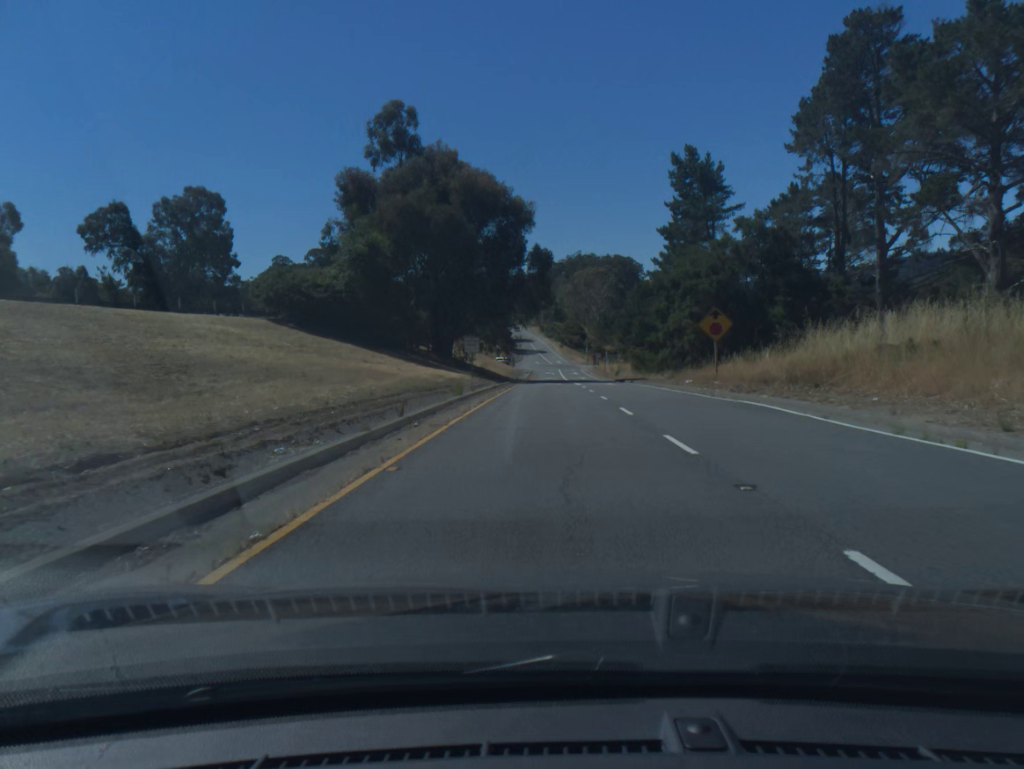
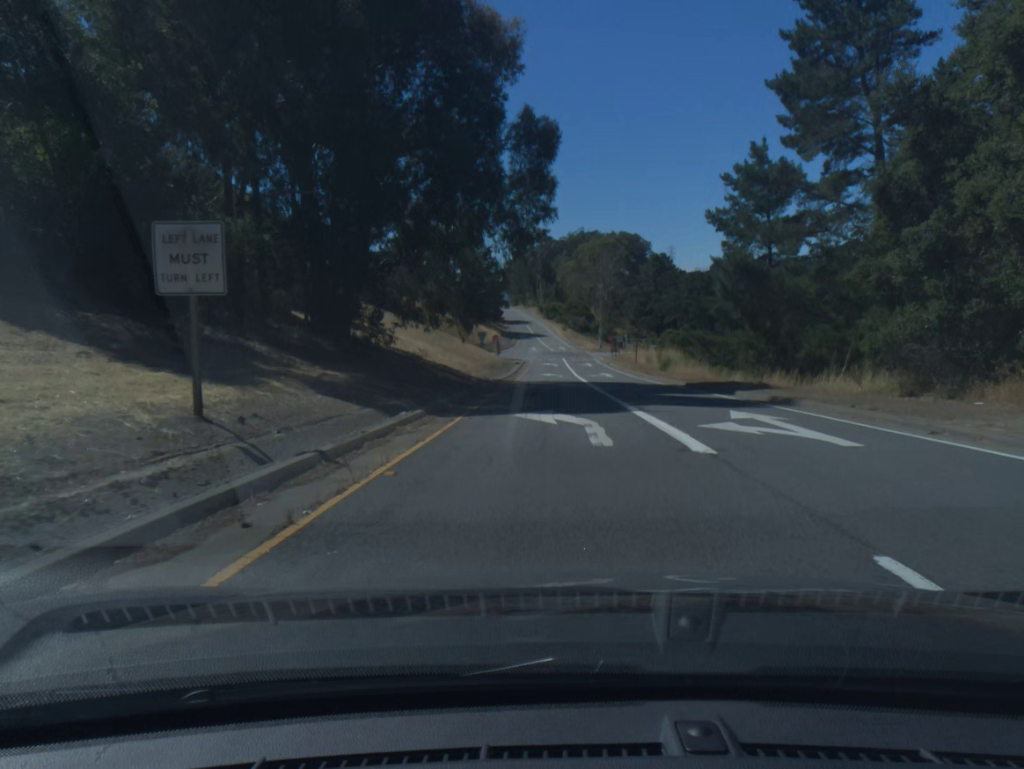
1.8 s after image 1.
(0.0, +37.1) m; 0°
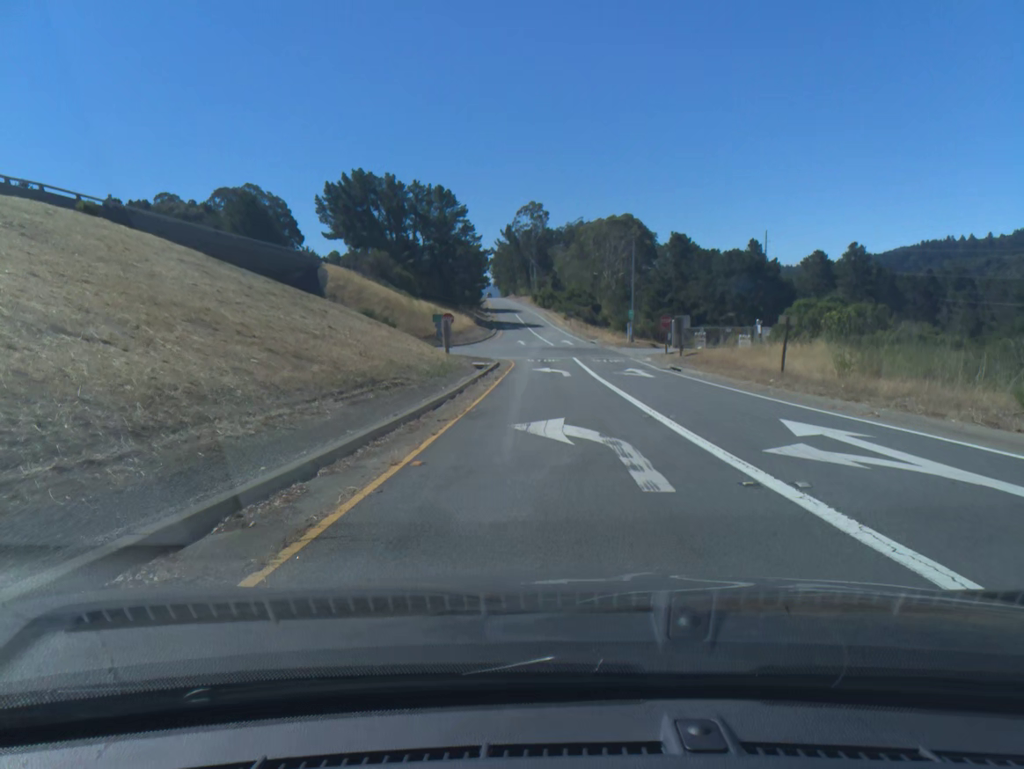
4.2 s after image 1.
(-0.1, +43.5) m; 0°
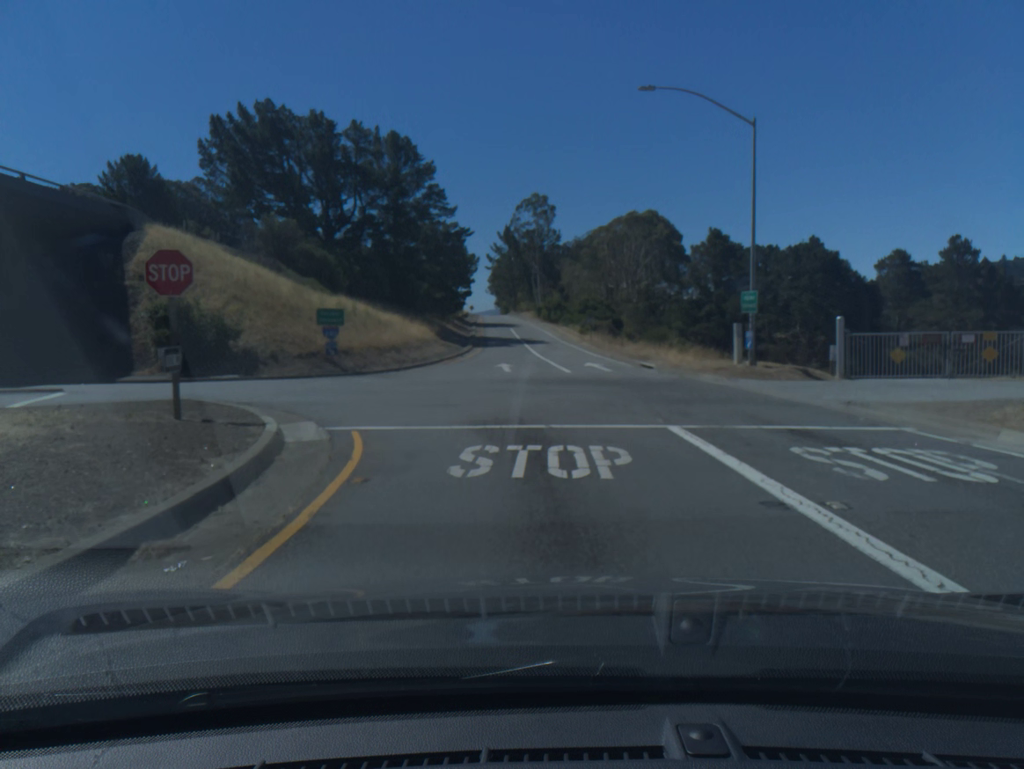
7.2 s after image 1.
(-0.1, +38.1) m; -1°
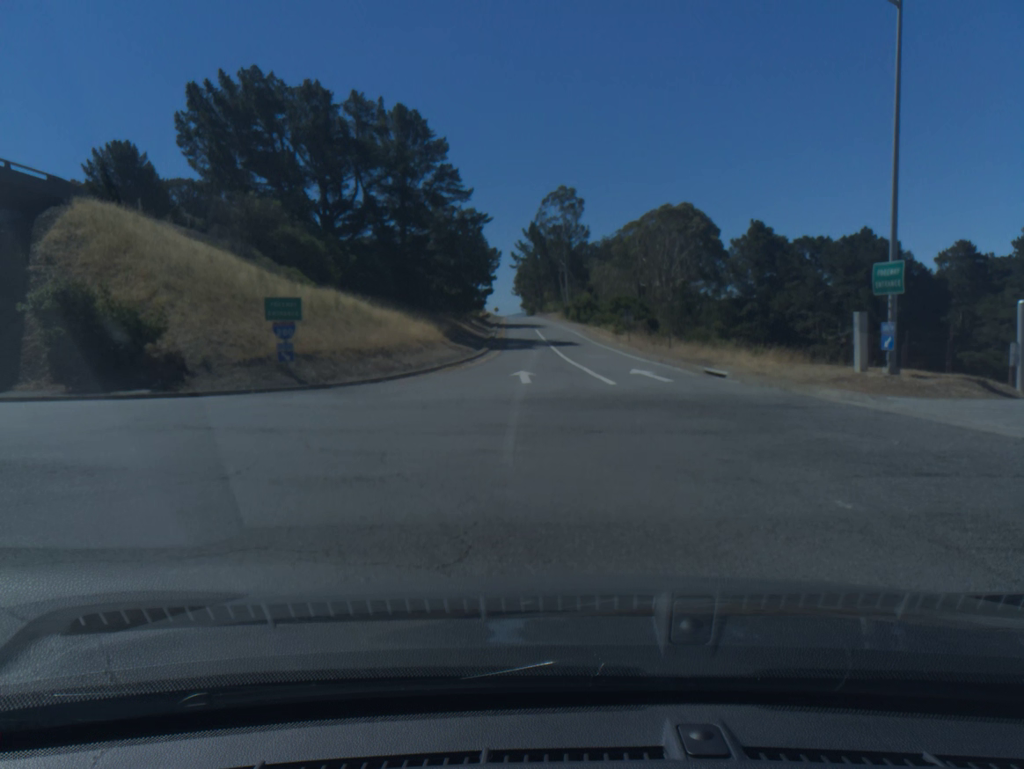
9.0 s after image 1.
(-0.2, +10.0) m; -3°
